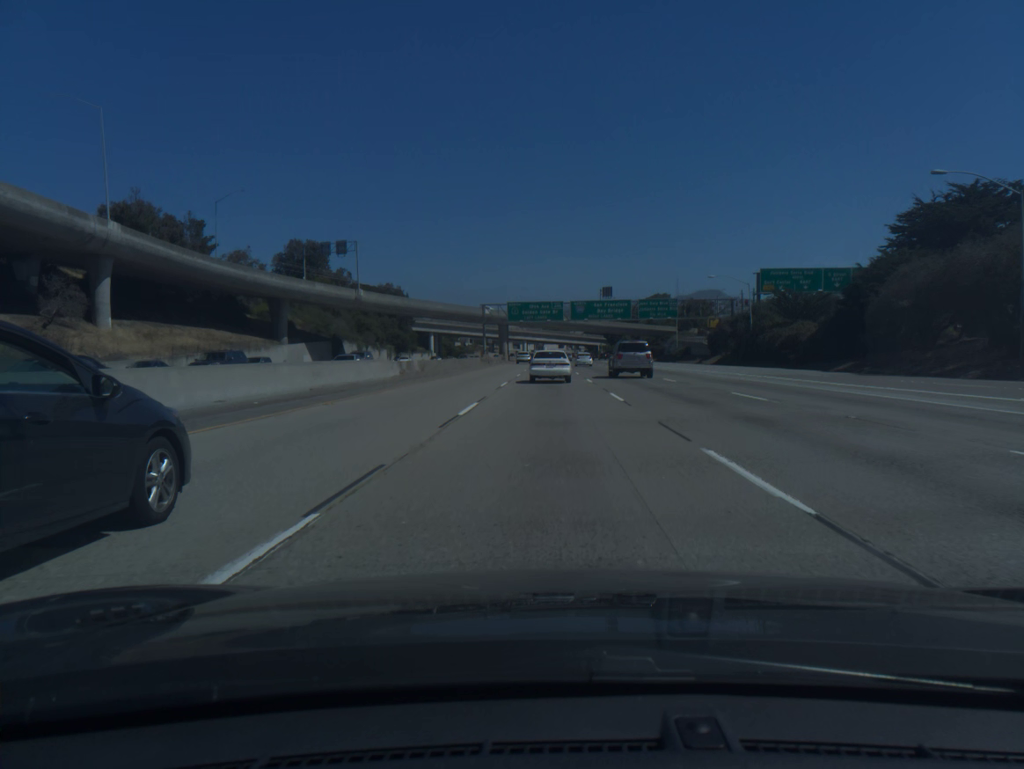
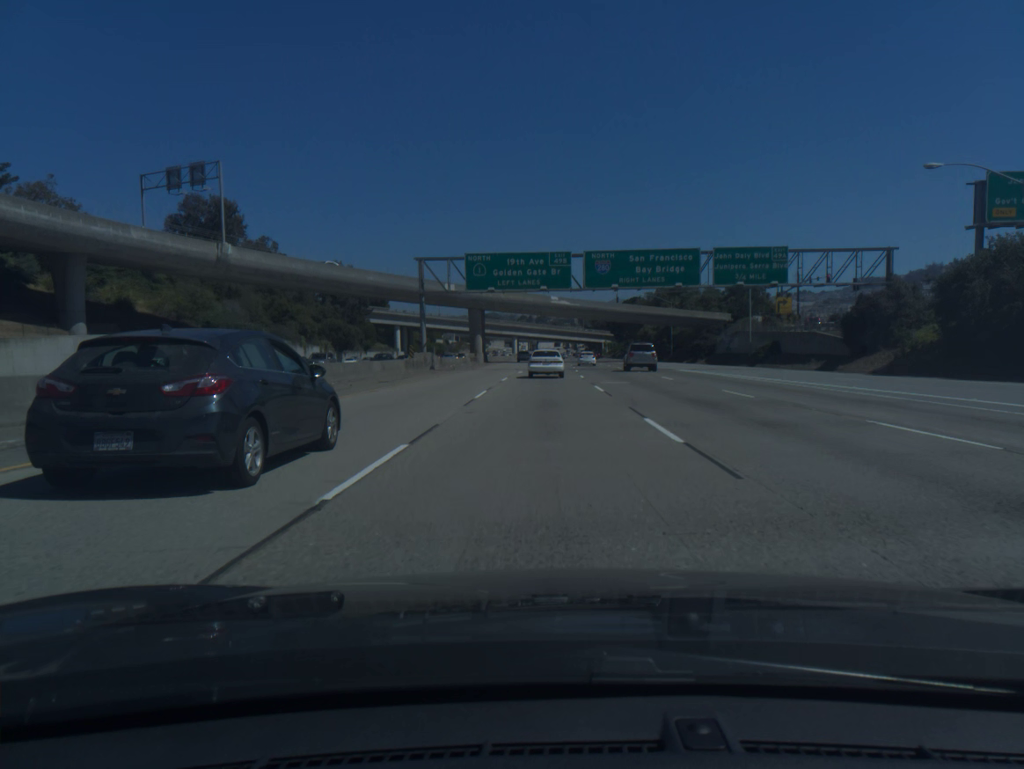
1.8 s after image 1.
(+0.3, +52.4) m; 0°
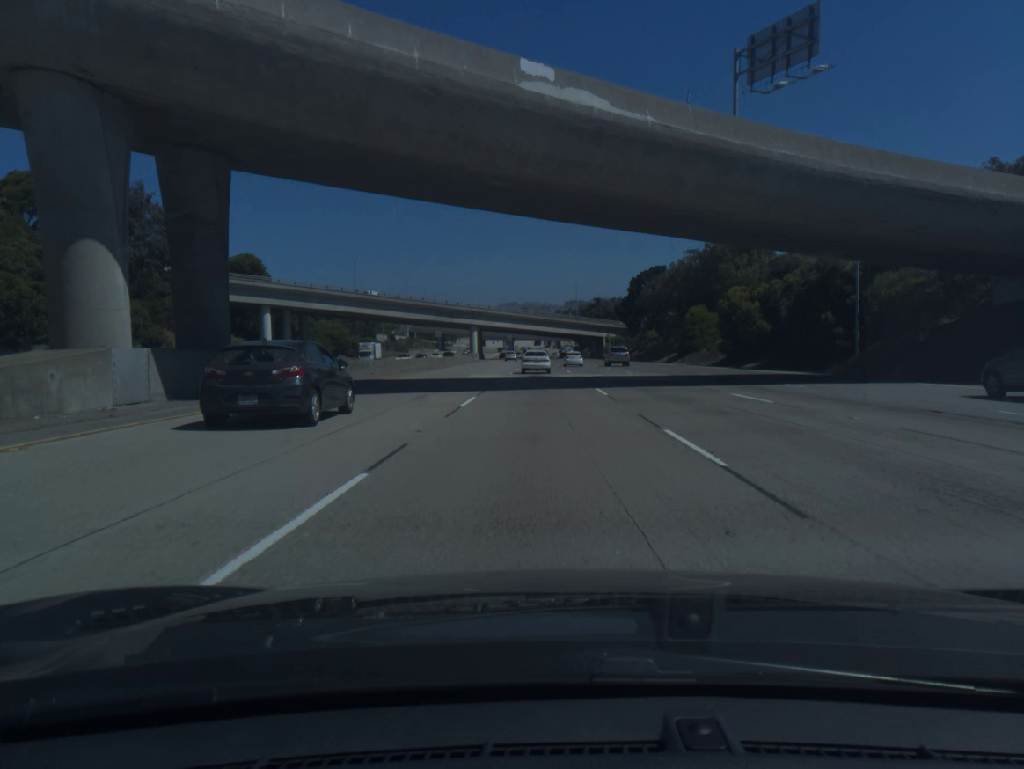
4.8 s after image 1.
(+0.9, +88.0) m; +1°
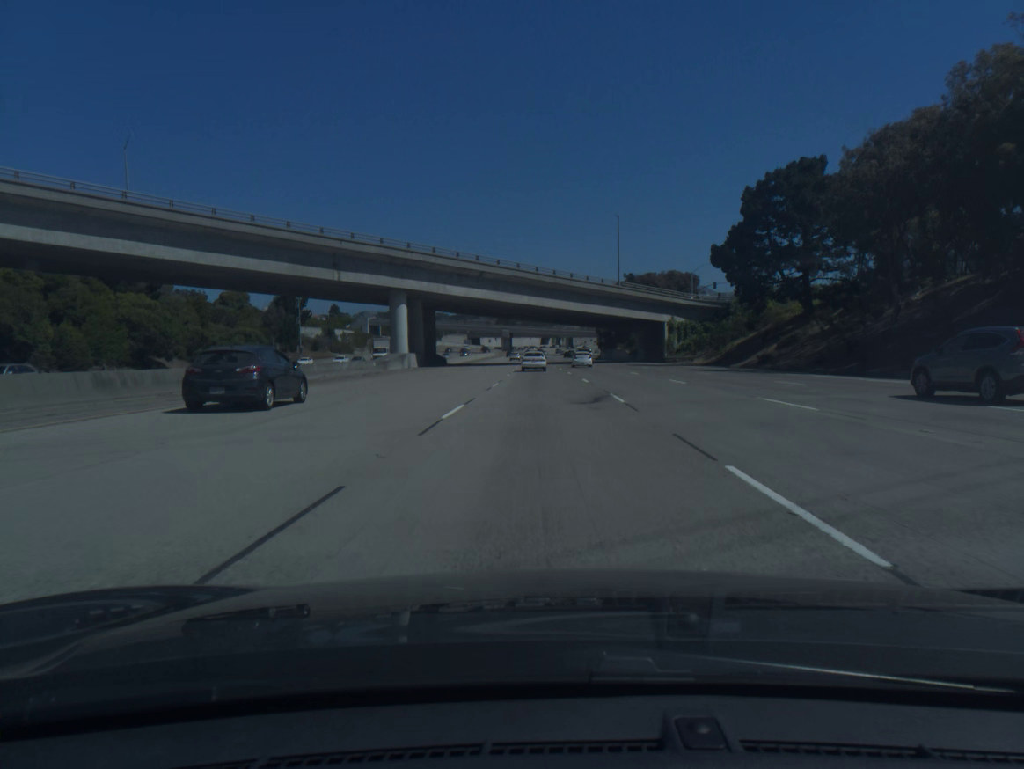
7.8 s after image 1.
(-0.6, +89.1) m; -1°
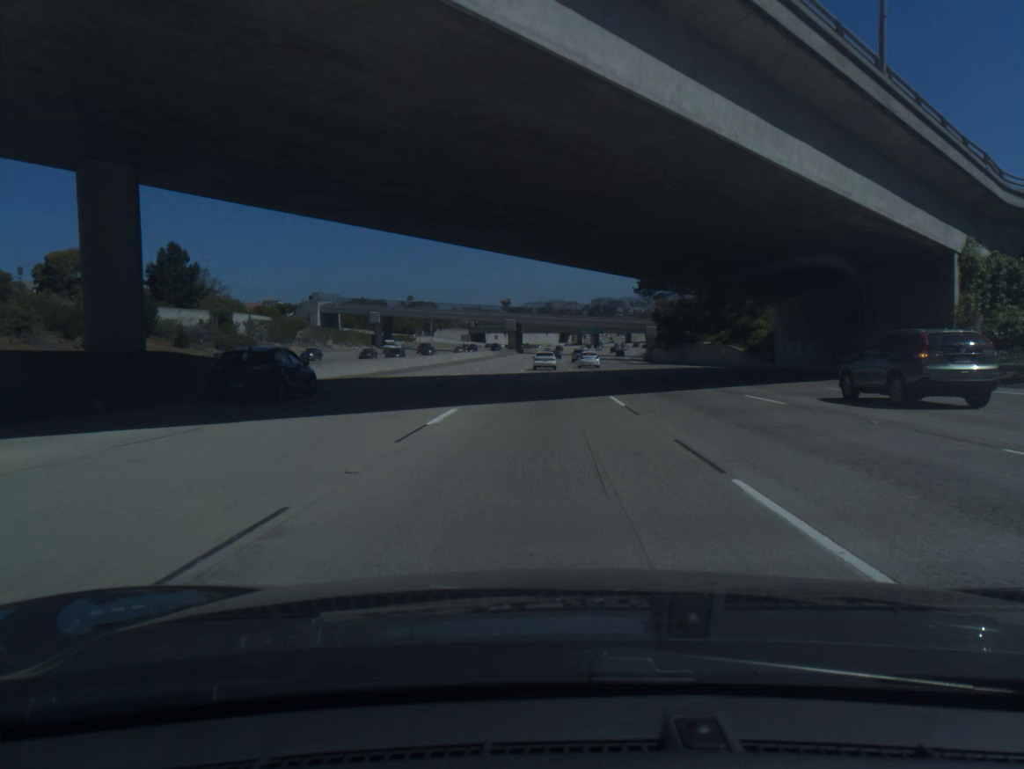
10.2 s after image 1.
(-0.6, +72.0) m; -1°
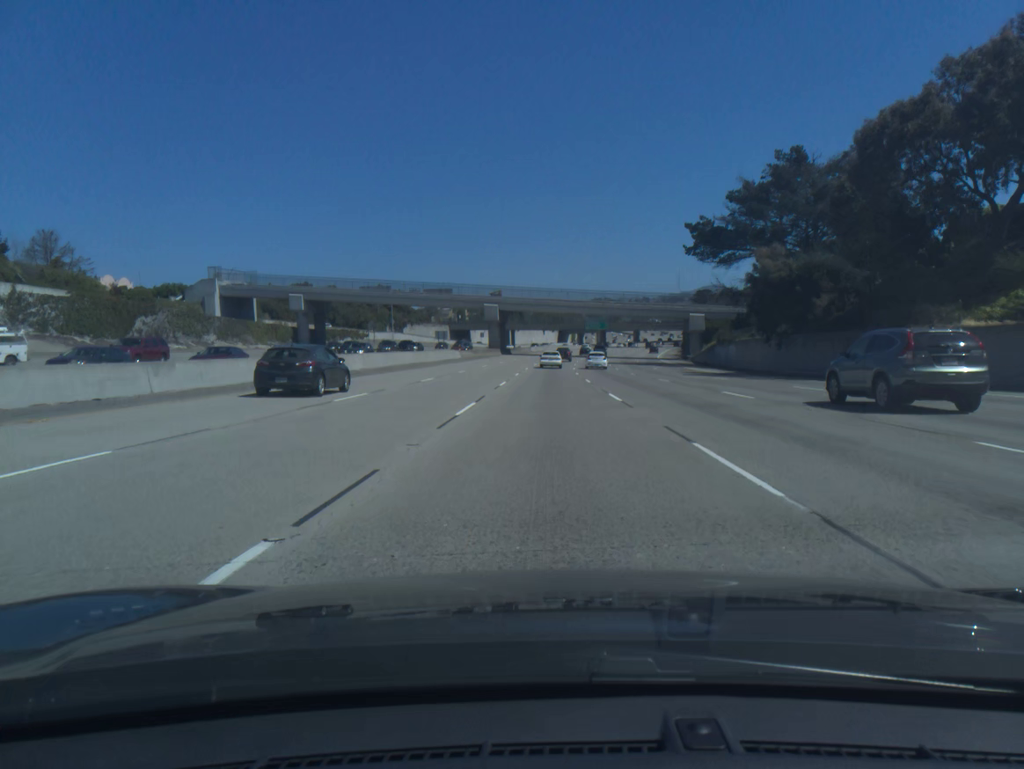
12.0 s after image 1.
(0.0, +54.4) m; 0°
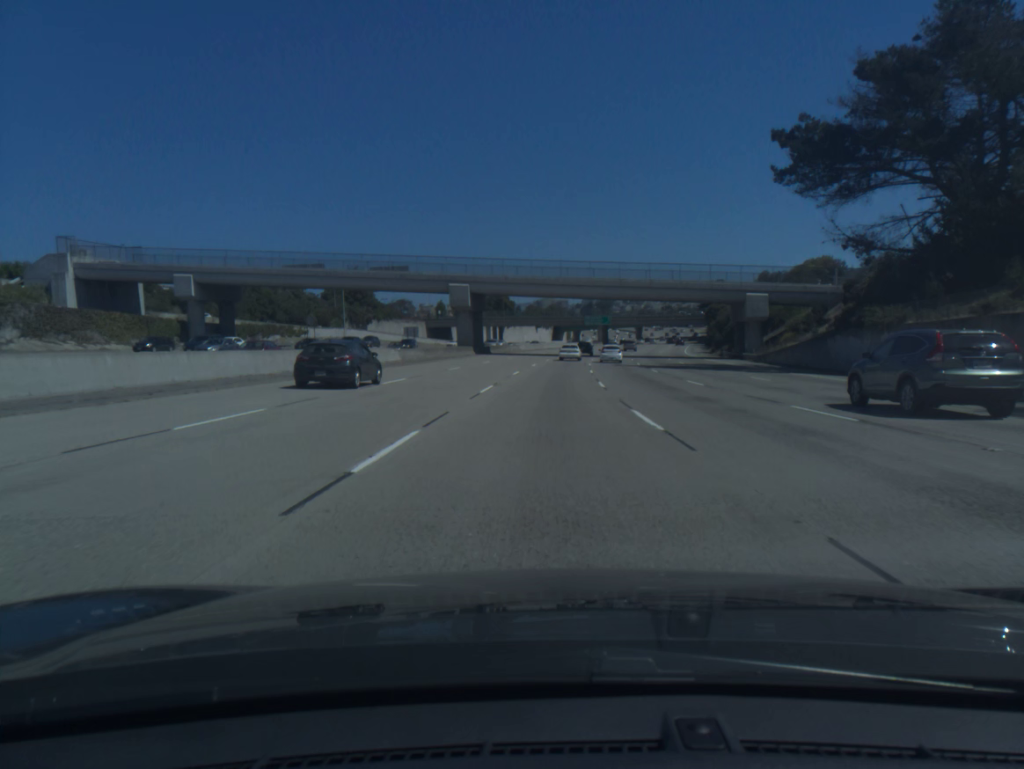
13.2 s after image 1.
(+0.2, +36.5) m; 0°
